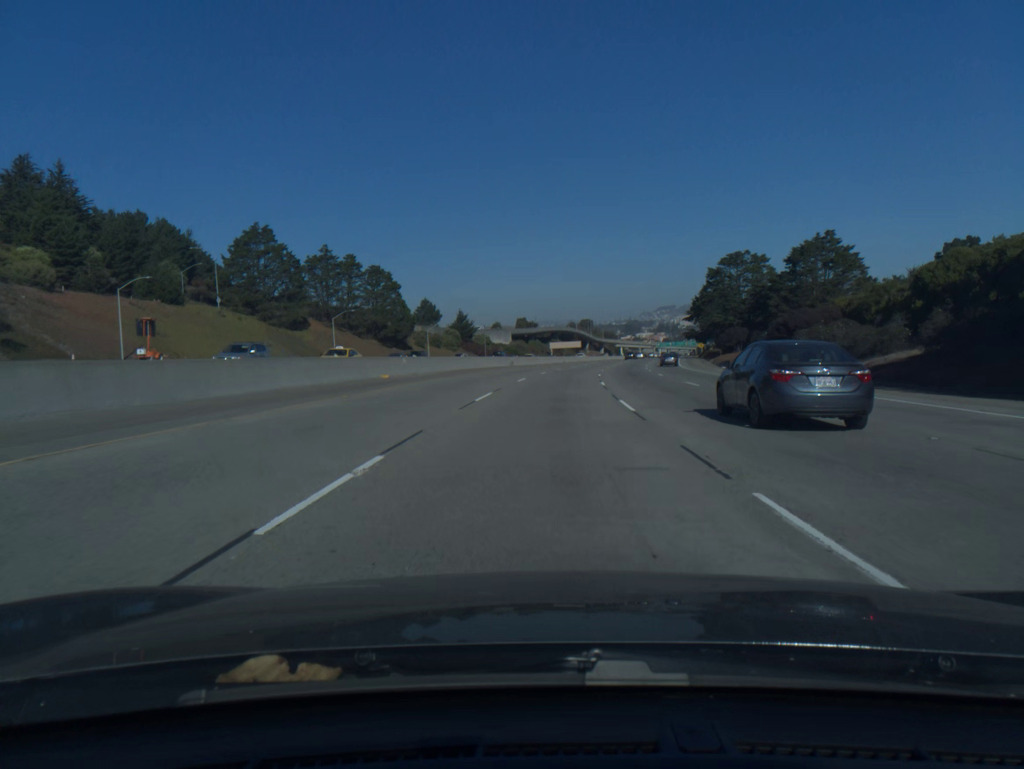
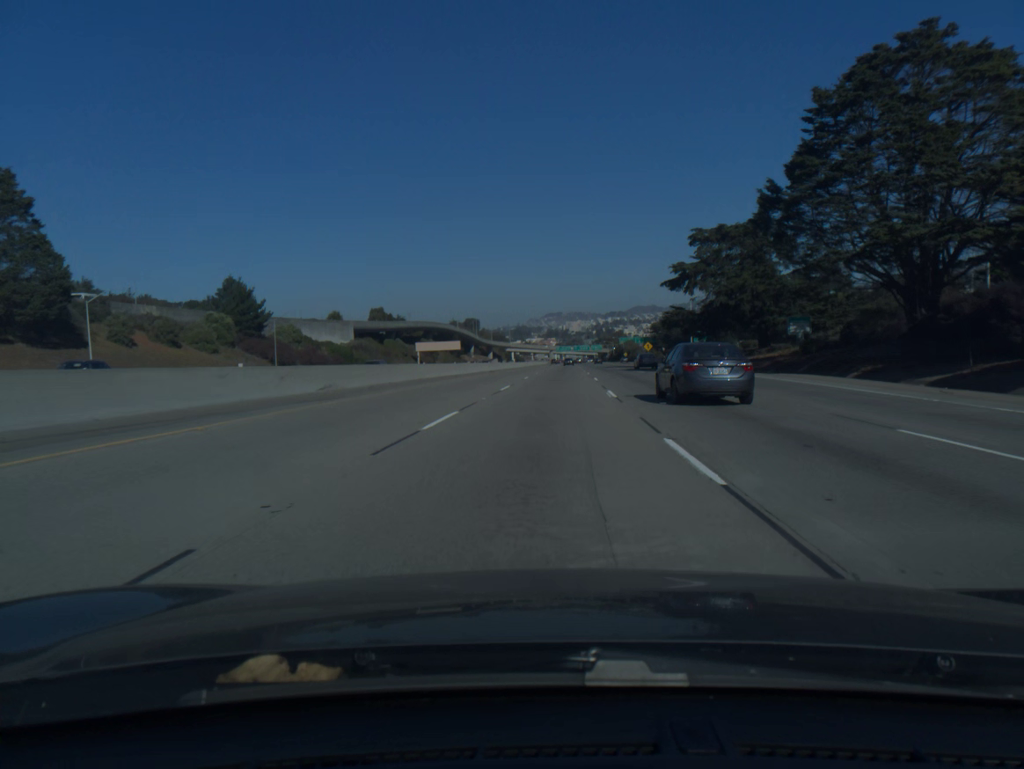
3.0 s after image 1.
(+7.5, +94.7) m; +8°
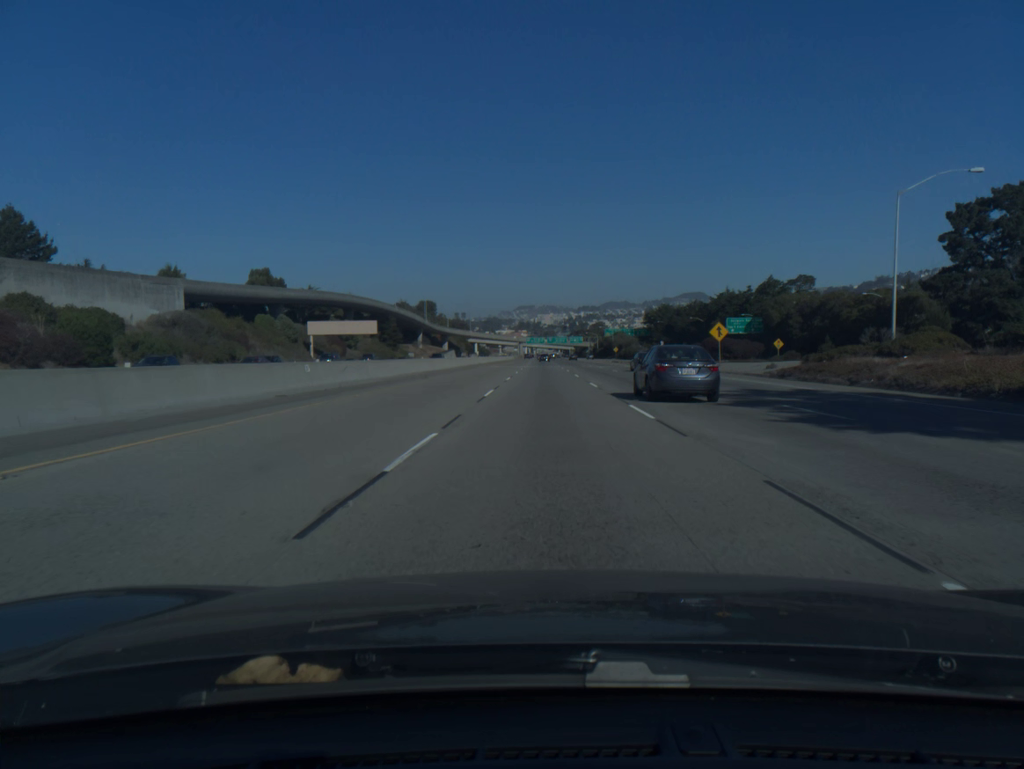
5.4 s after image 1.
(+1.9, +78.0) m; +2°
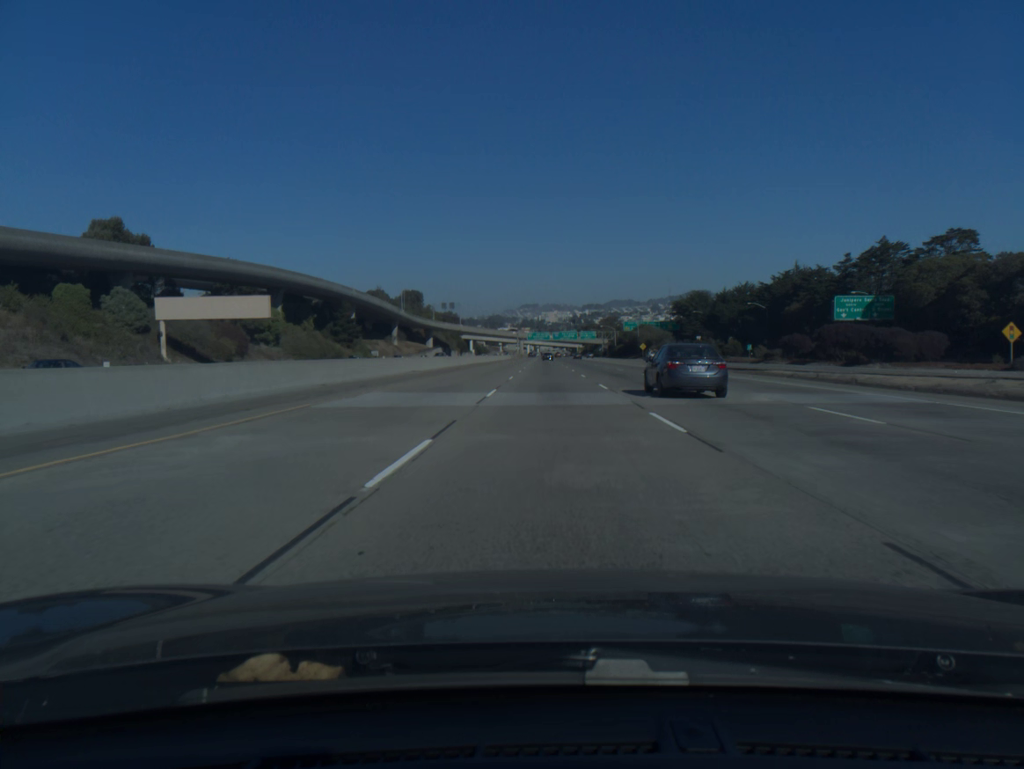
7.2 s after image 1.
(-0.1, +59.4) m; 0°
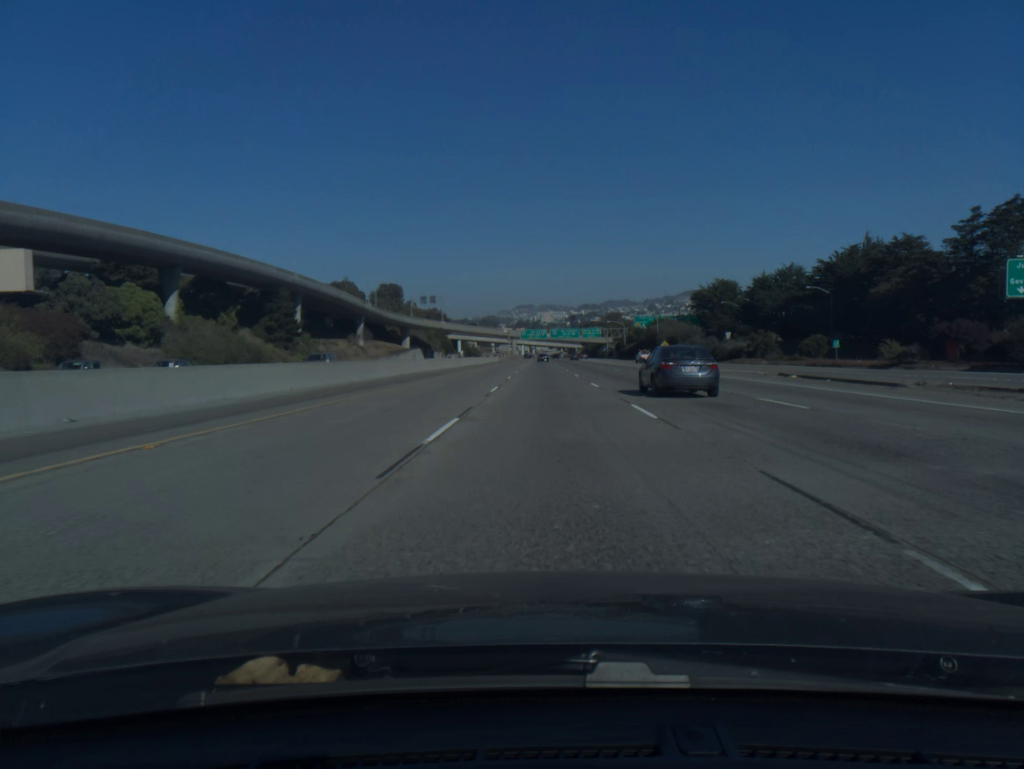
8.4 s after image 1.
(+0.1, +40.0) m; 0°
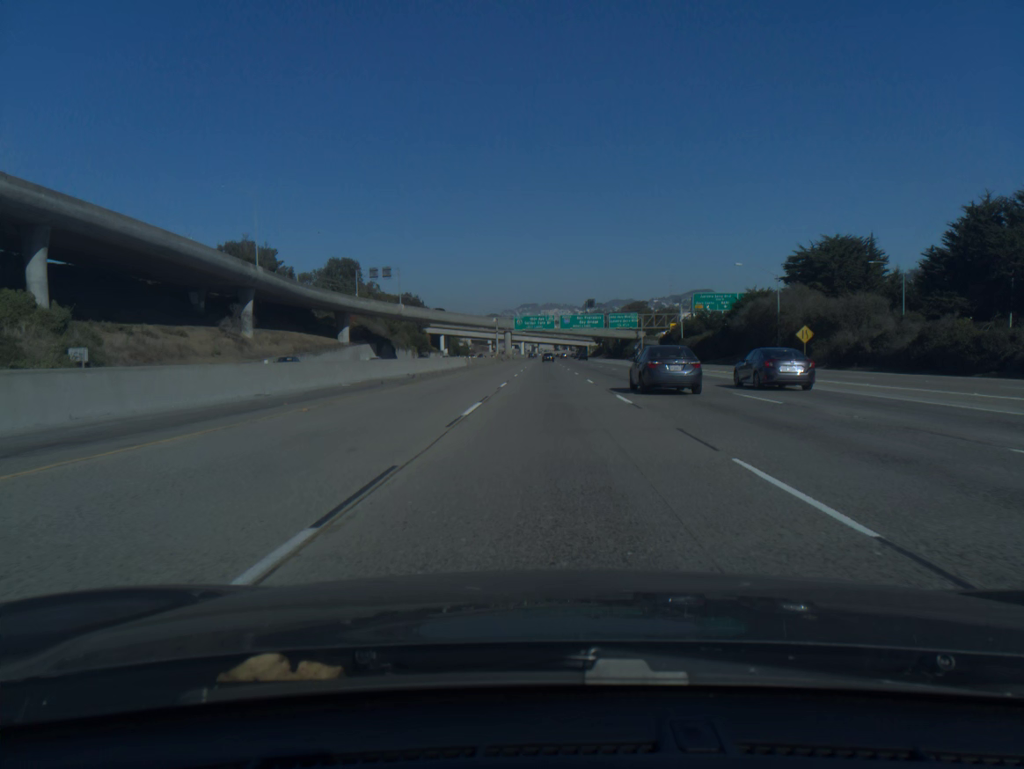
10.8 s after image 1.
(-0.2, +81.1) m; 0°
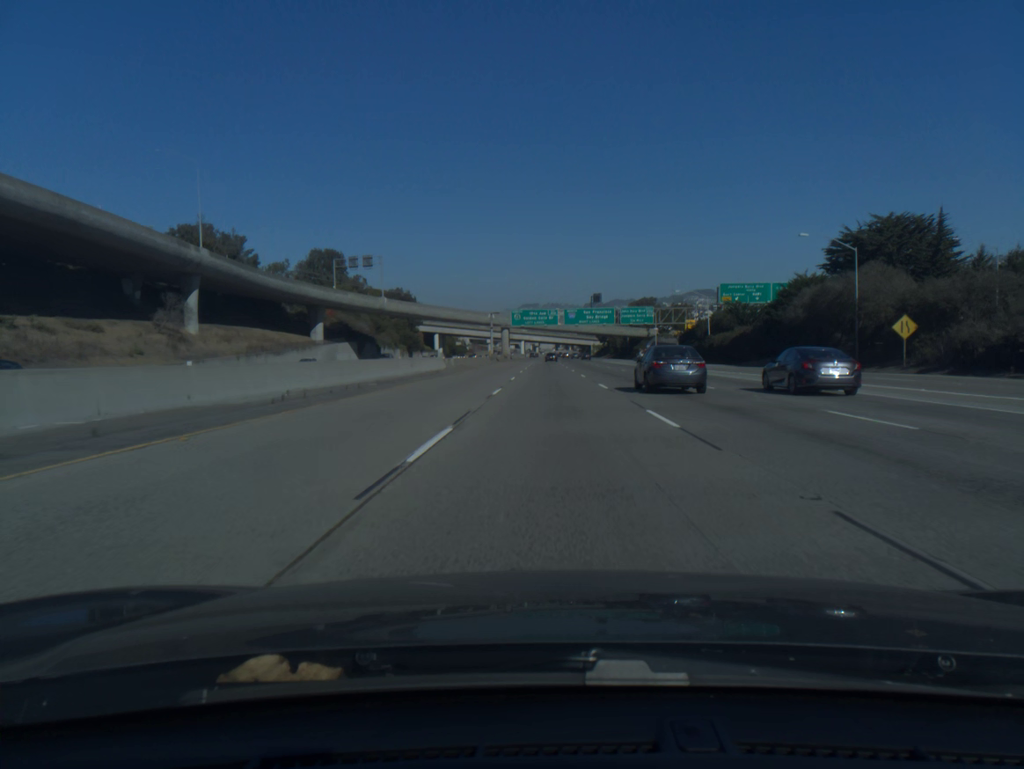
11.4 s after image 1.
(0.0, +20.6) m; 0°
